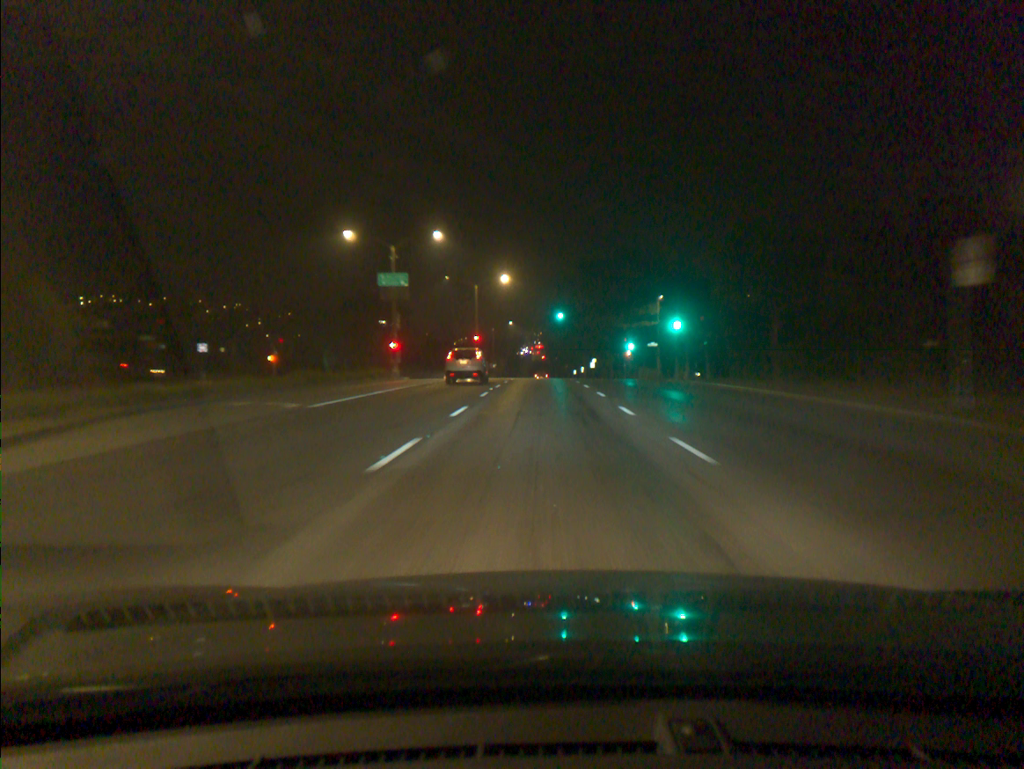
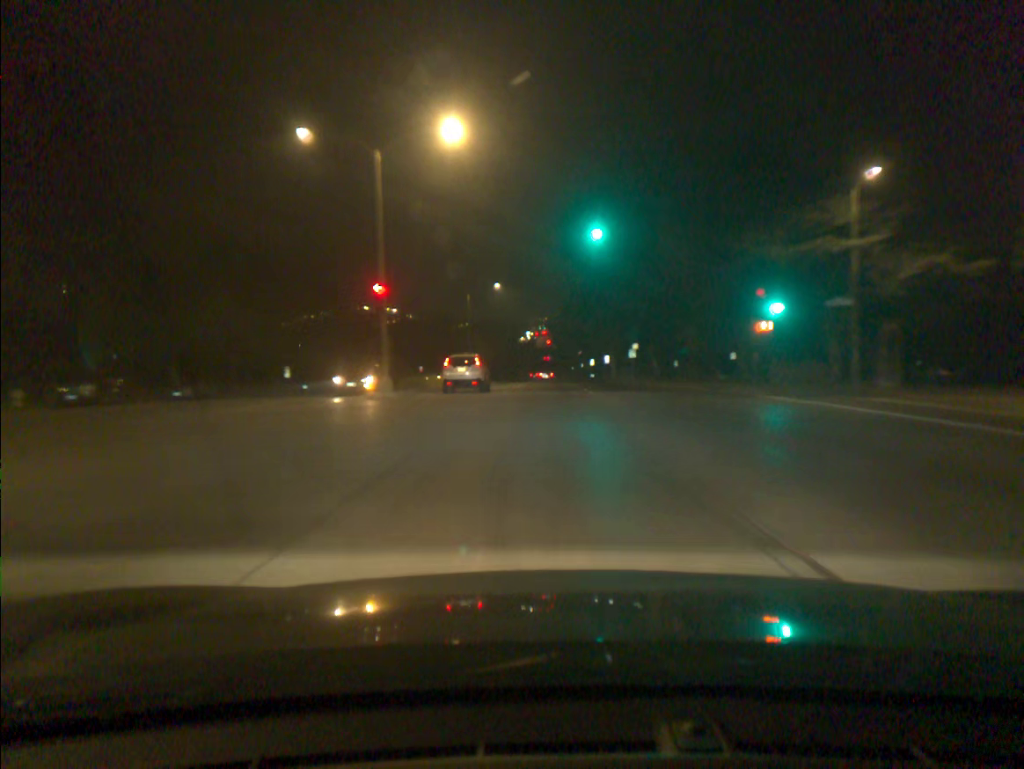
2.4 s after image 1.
(-0.2, +47.4) m; -1°
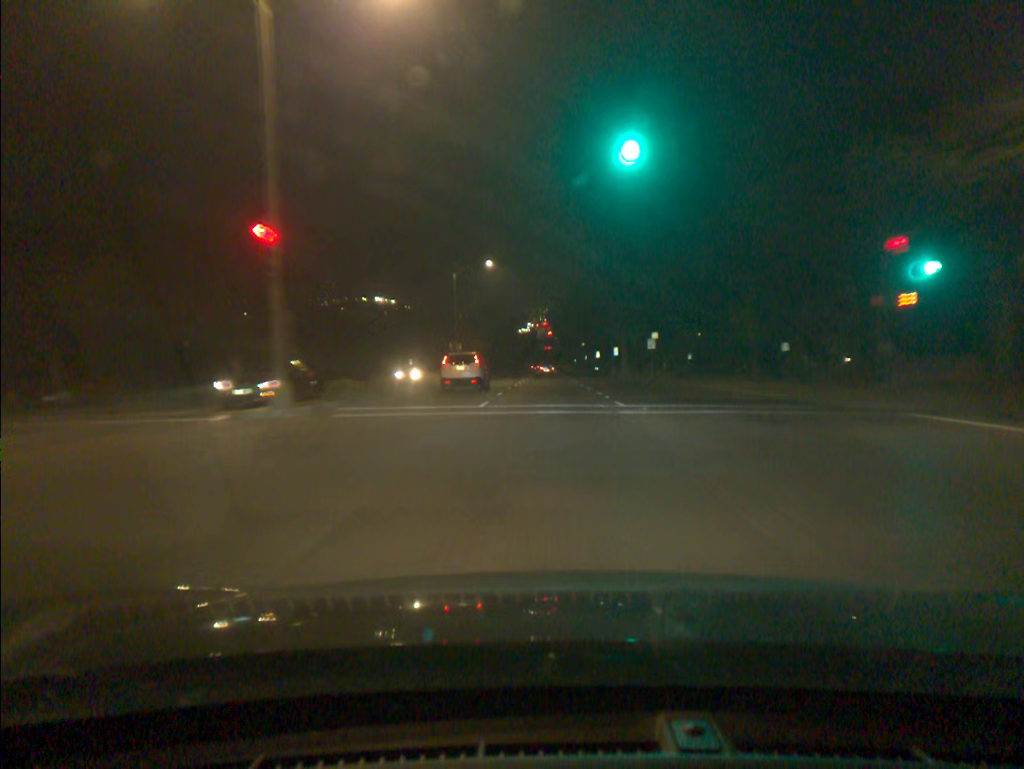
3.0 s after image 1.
(0.0, +12.0) m; 0°
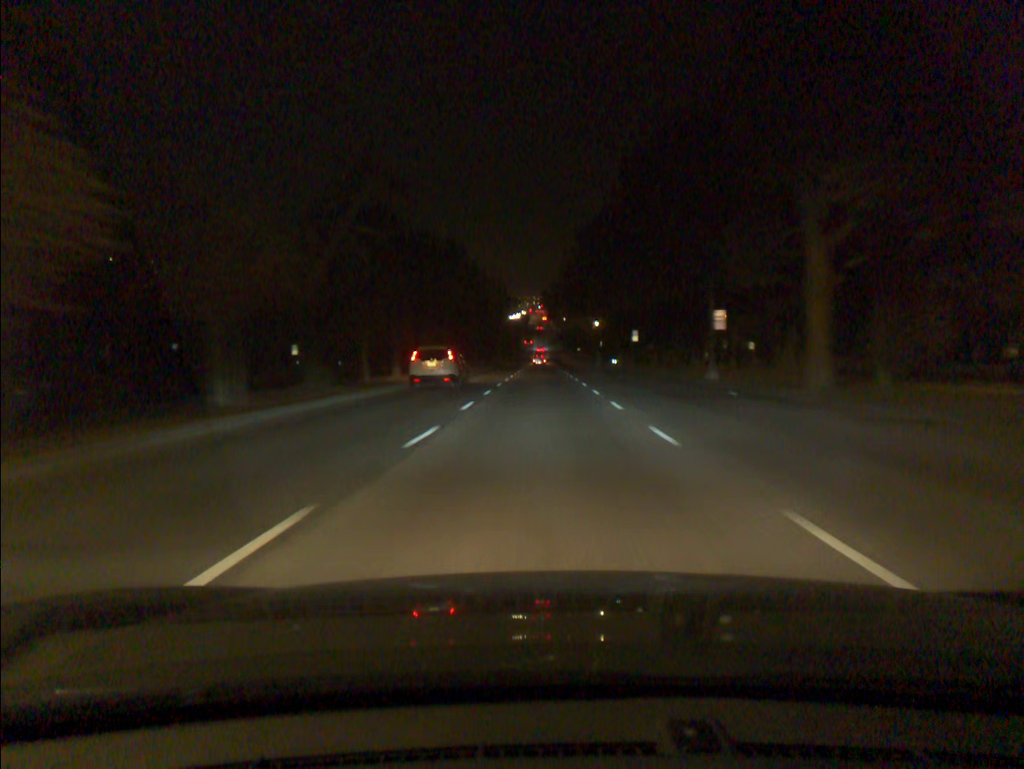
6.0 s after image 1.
(+0.6, +61.1) m; 0°
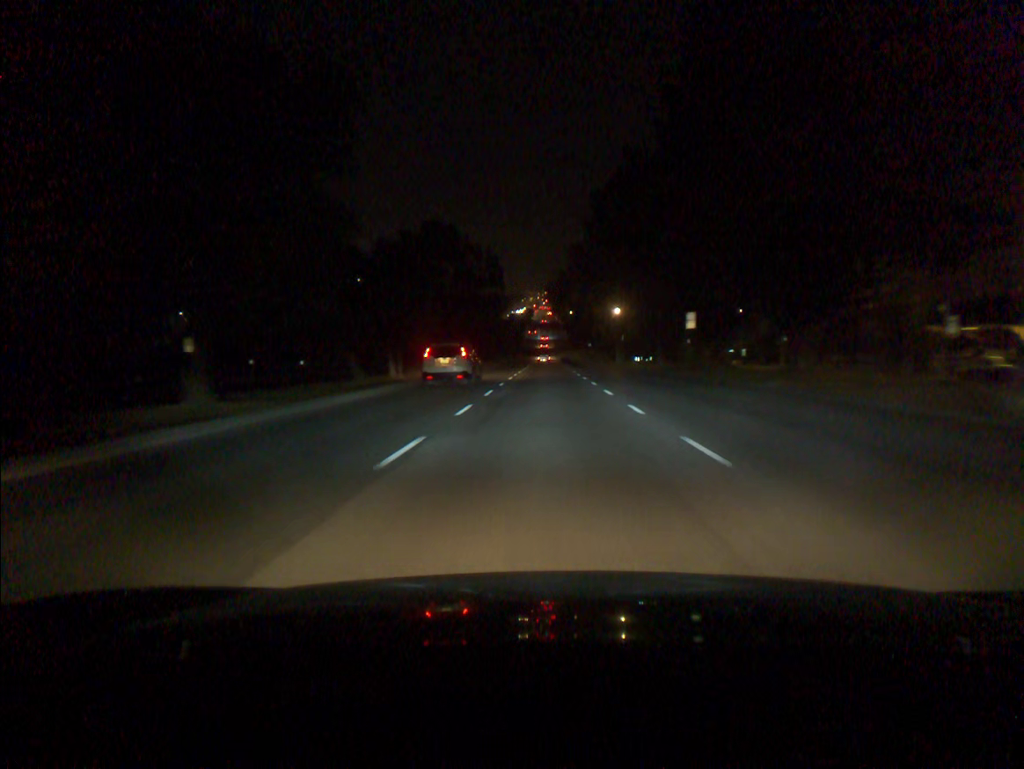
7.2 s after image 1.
(-0.1, +24.4) m; 0°
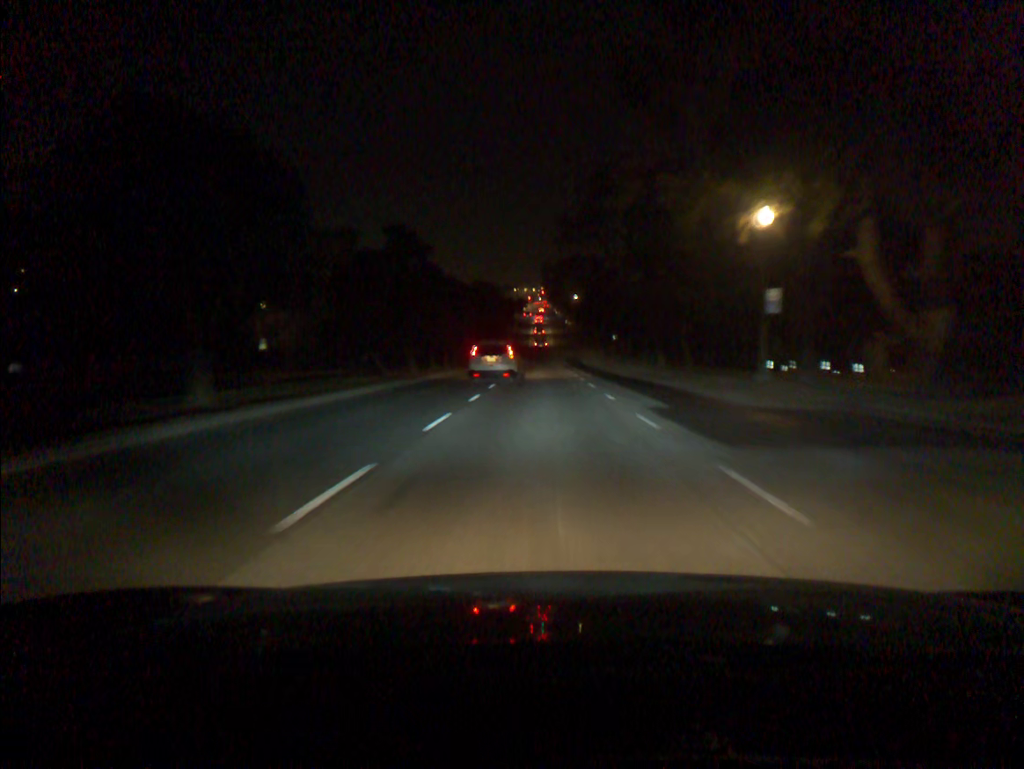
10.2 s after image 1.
(+0.3, +60.9) m; 0°
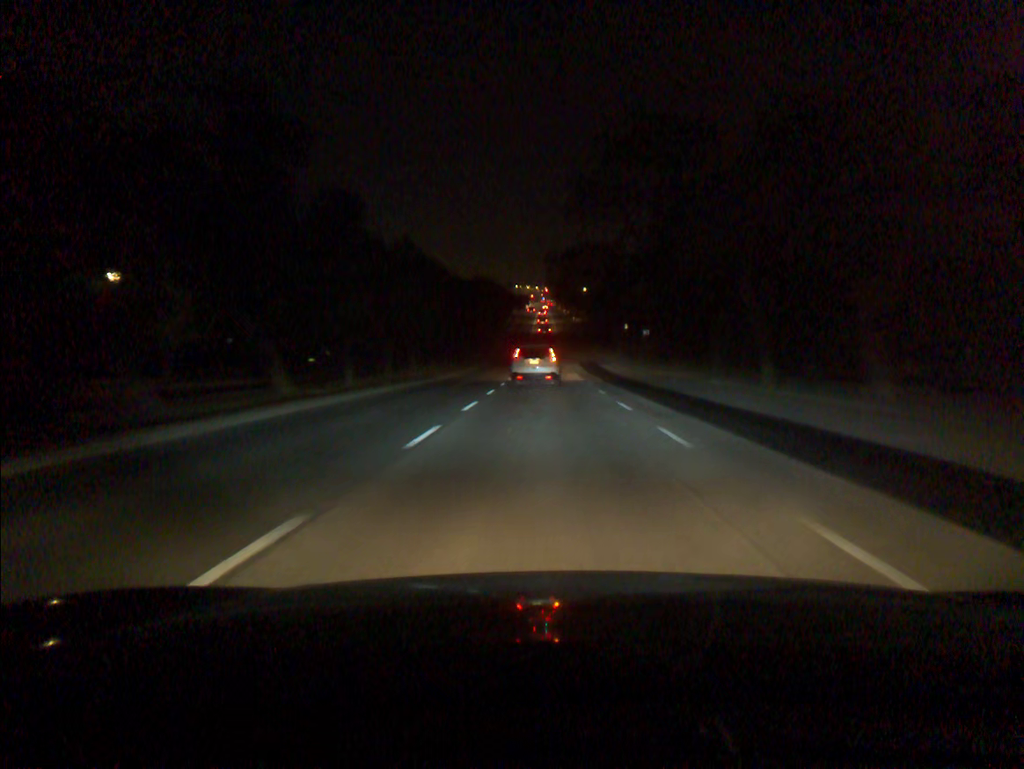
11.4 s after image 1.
(-0.1, +24.3) m; 0°
